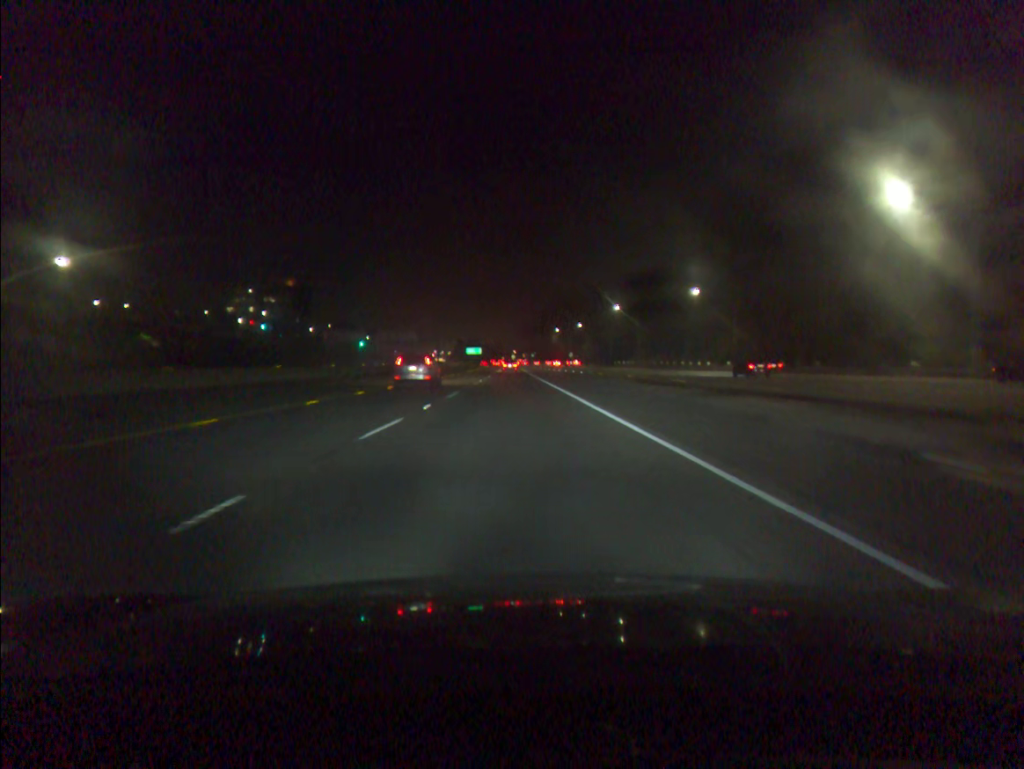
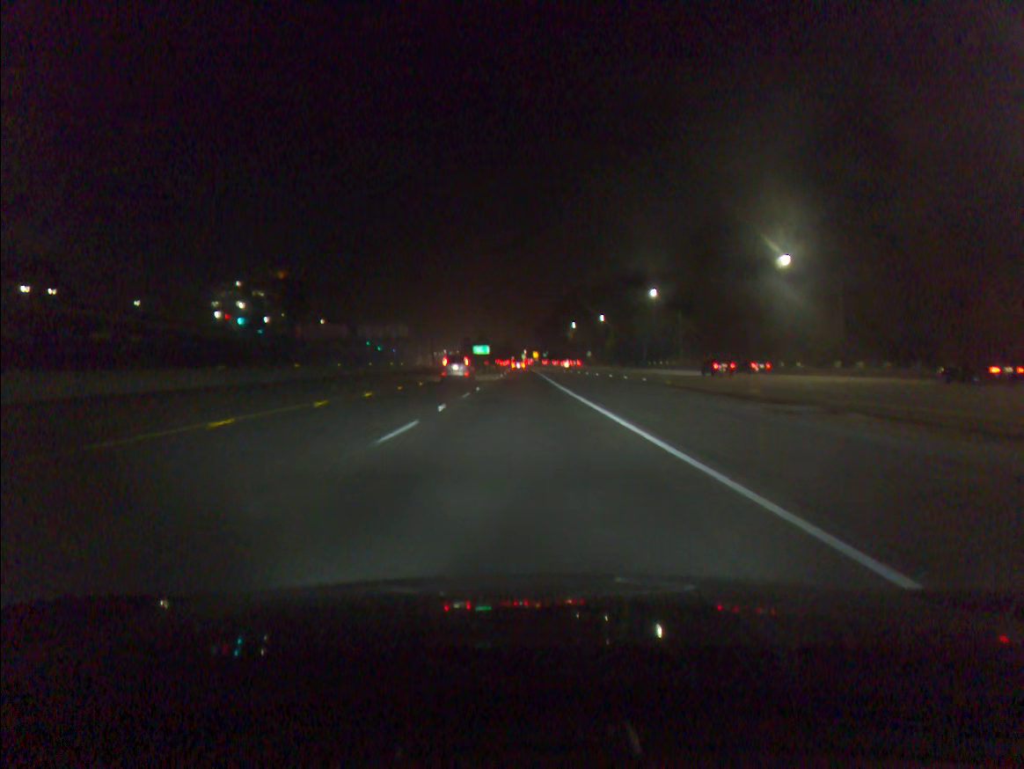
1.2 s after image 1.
(-0.2, +29.6) m; -1°
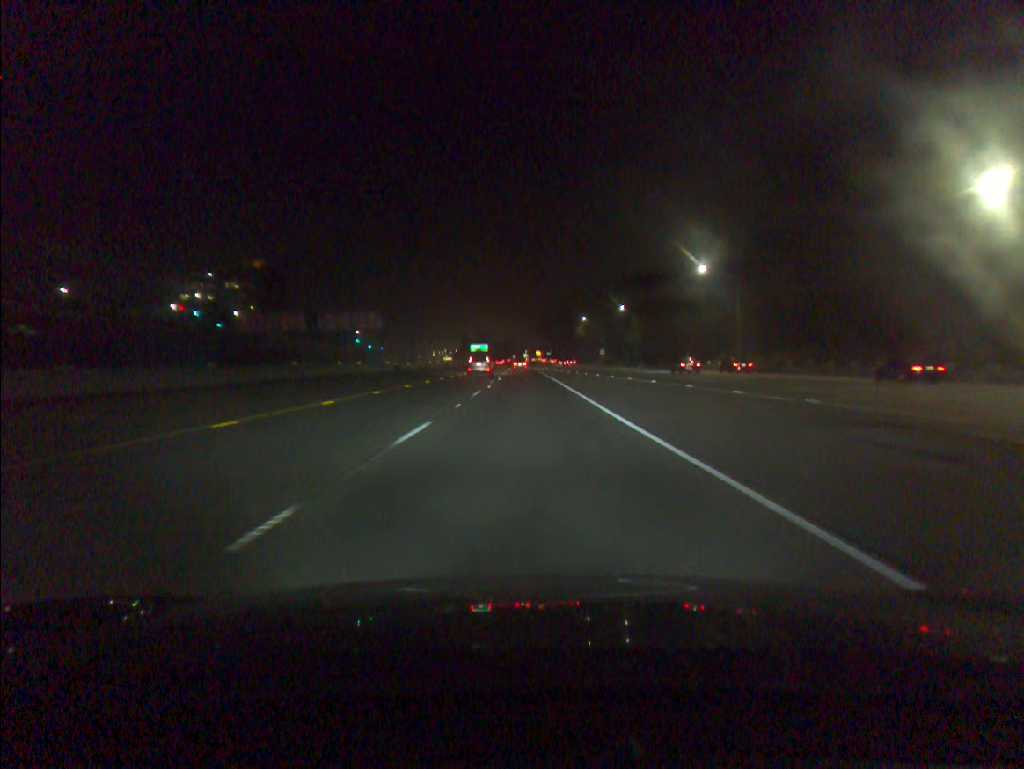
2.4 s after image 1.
(-0.1, +29.6) m; 0°
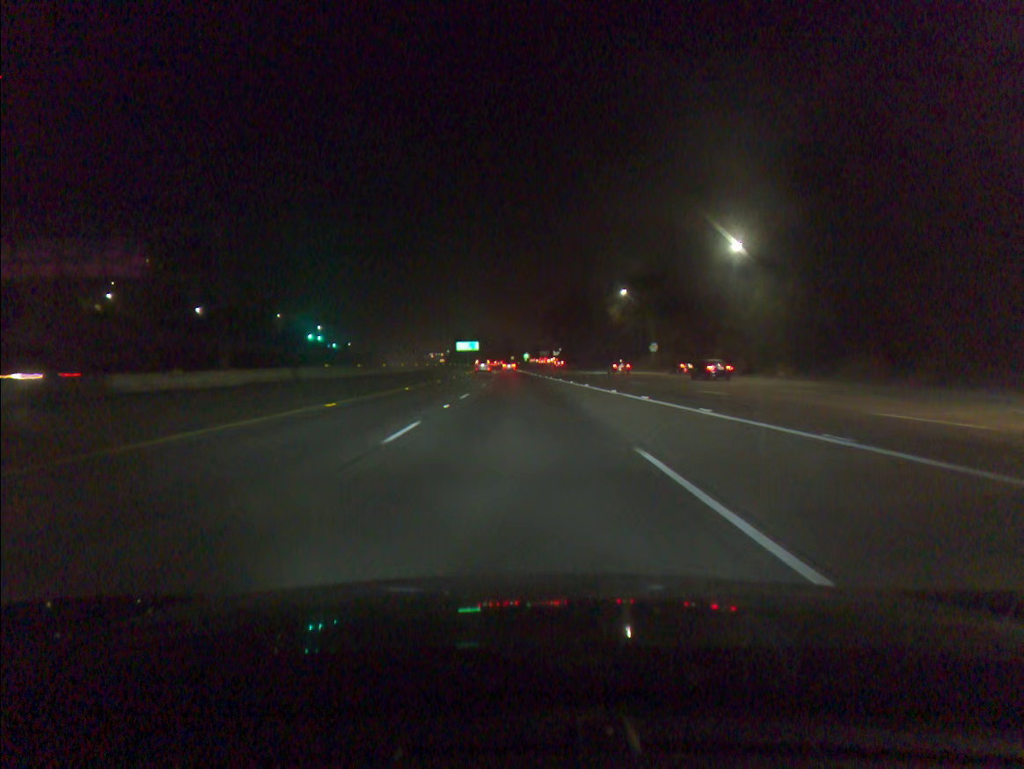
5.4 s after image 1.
(+0.6, +74.2) m; 0°
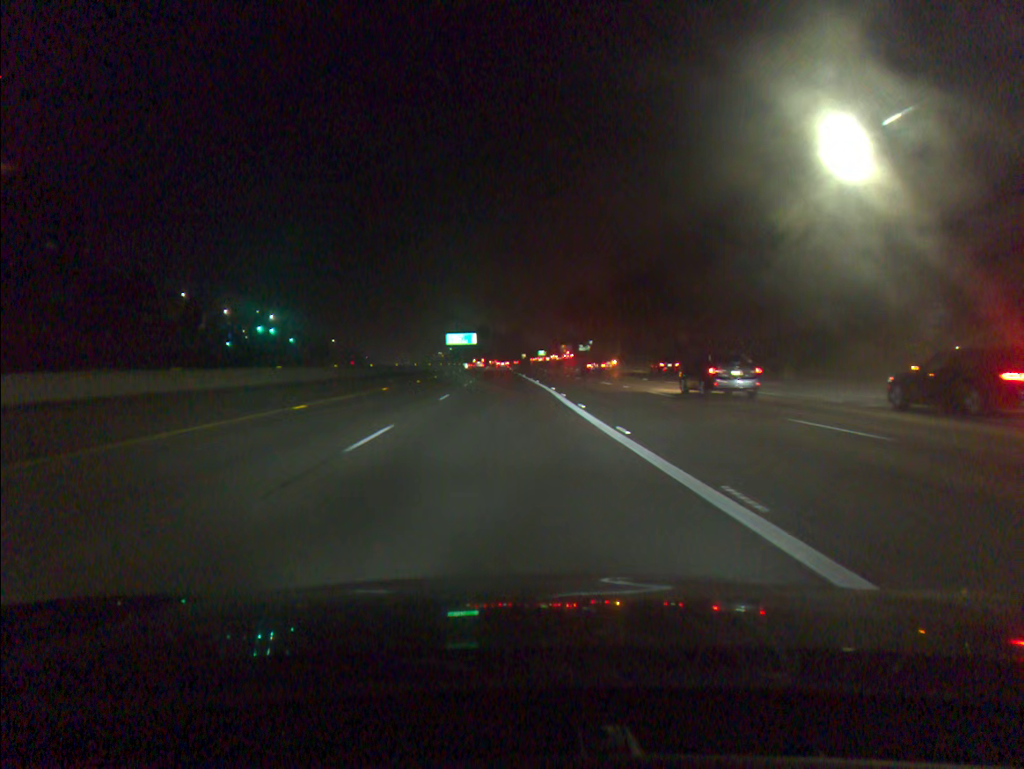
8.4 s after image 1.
(-0.2, +74.3) m; -1°
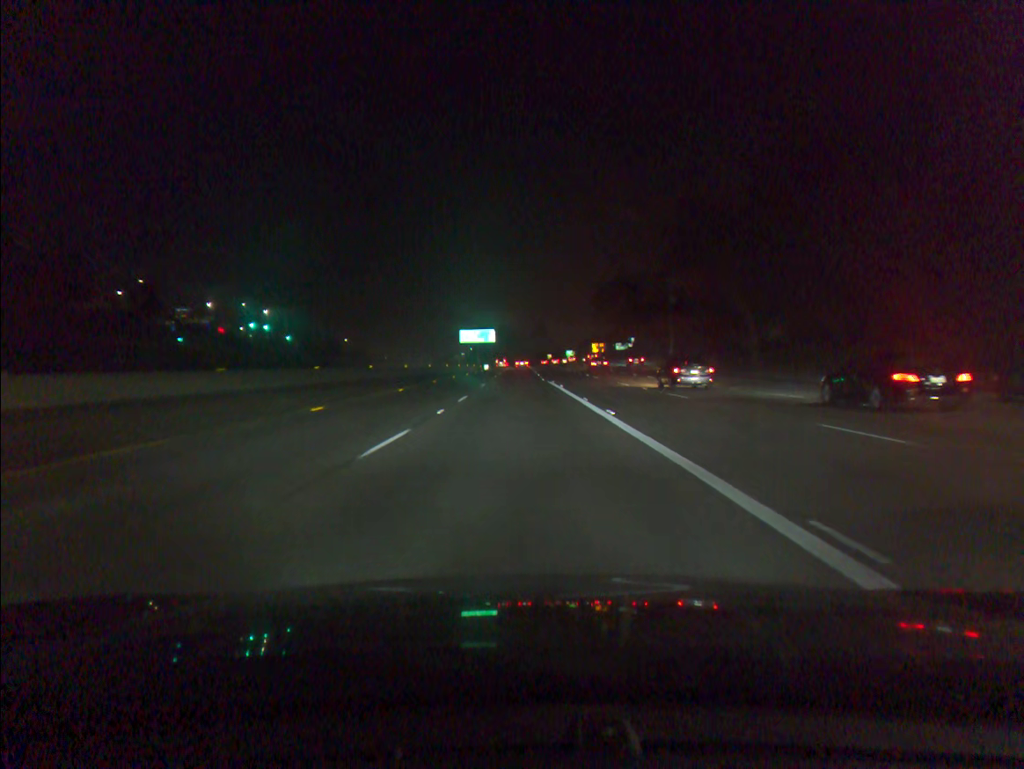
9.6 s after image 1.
(-0.5, +29.7) m; -2°
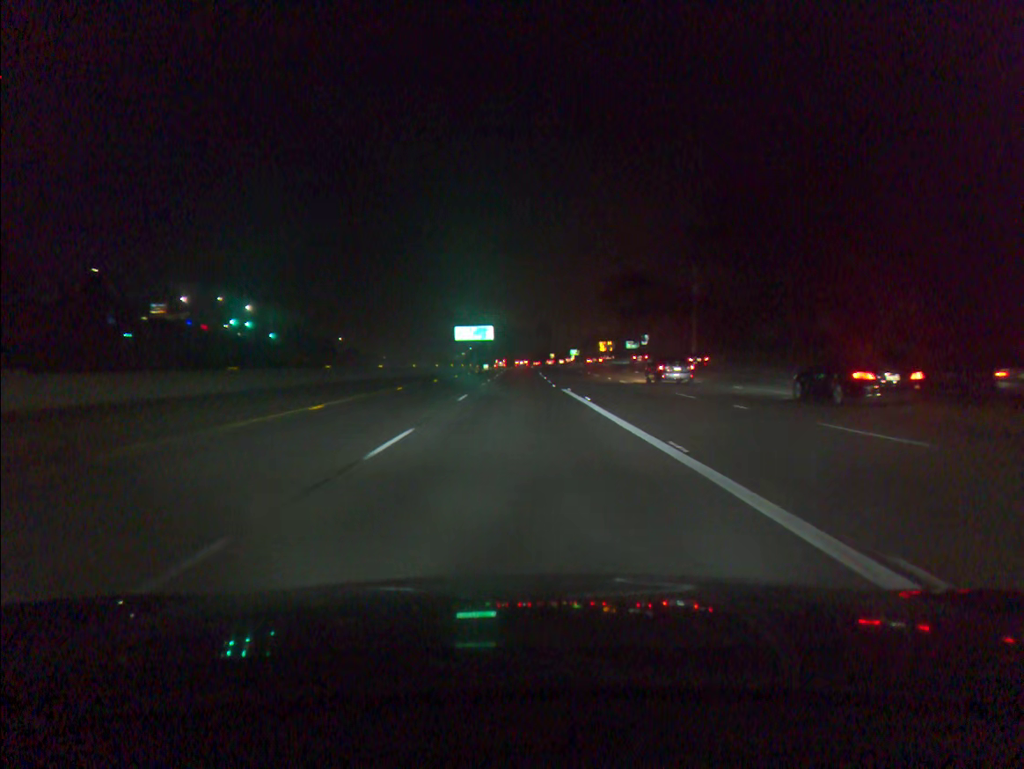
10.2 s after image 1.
(0.0, +14.9) m; 0°
